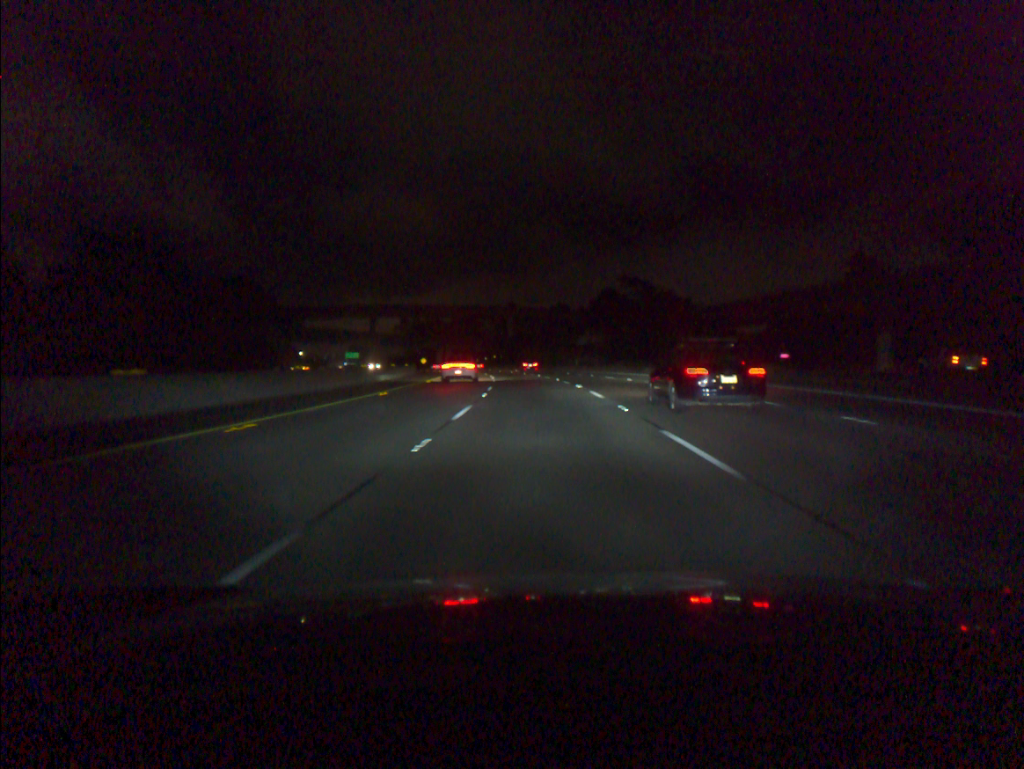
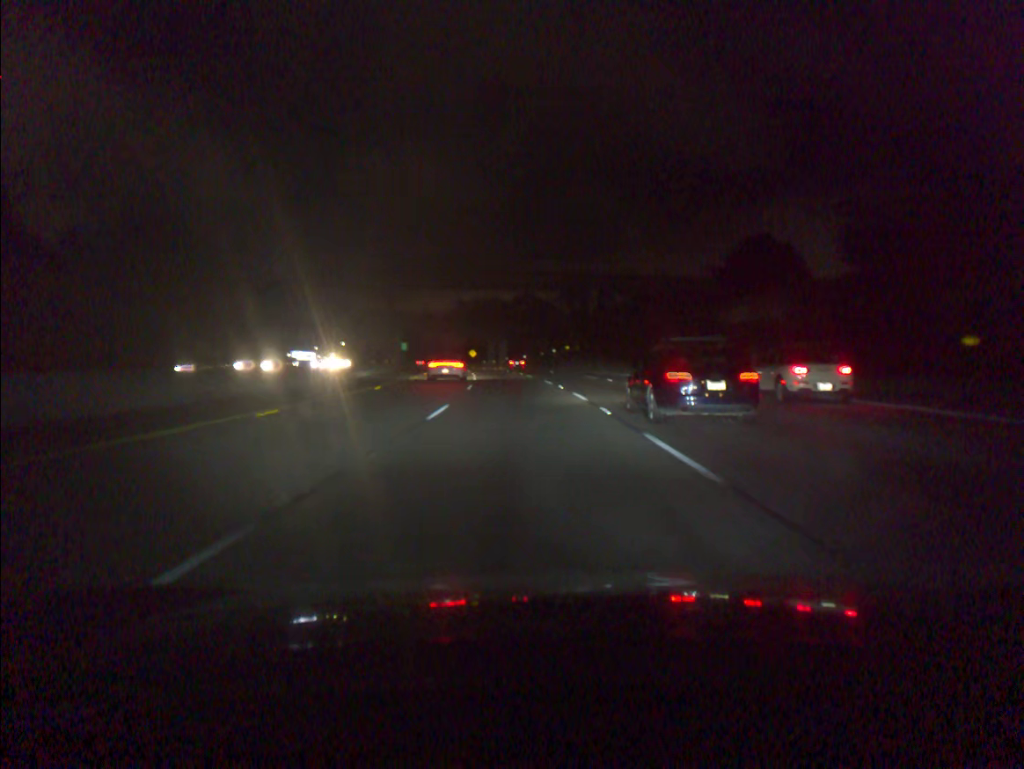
(-2.9, +72.9) m; -6°
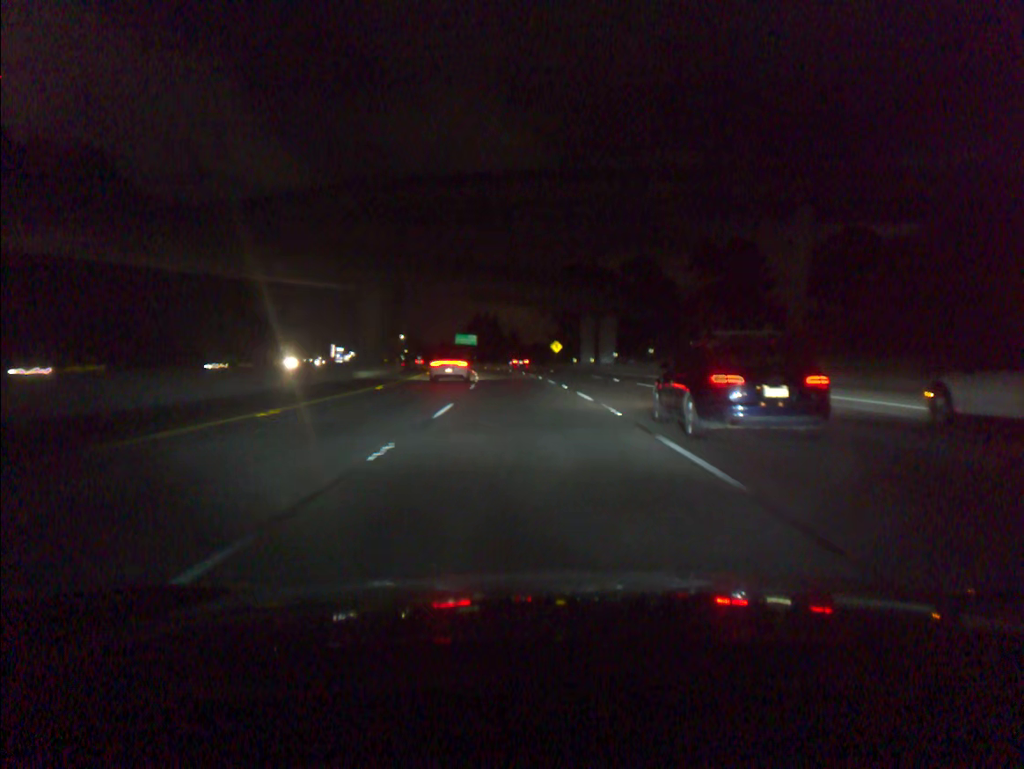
(-4.7, +73.3) m; -7°
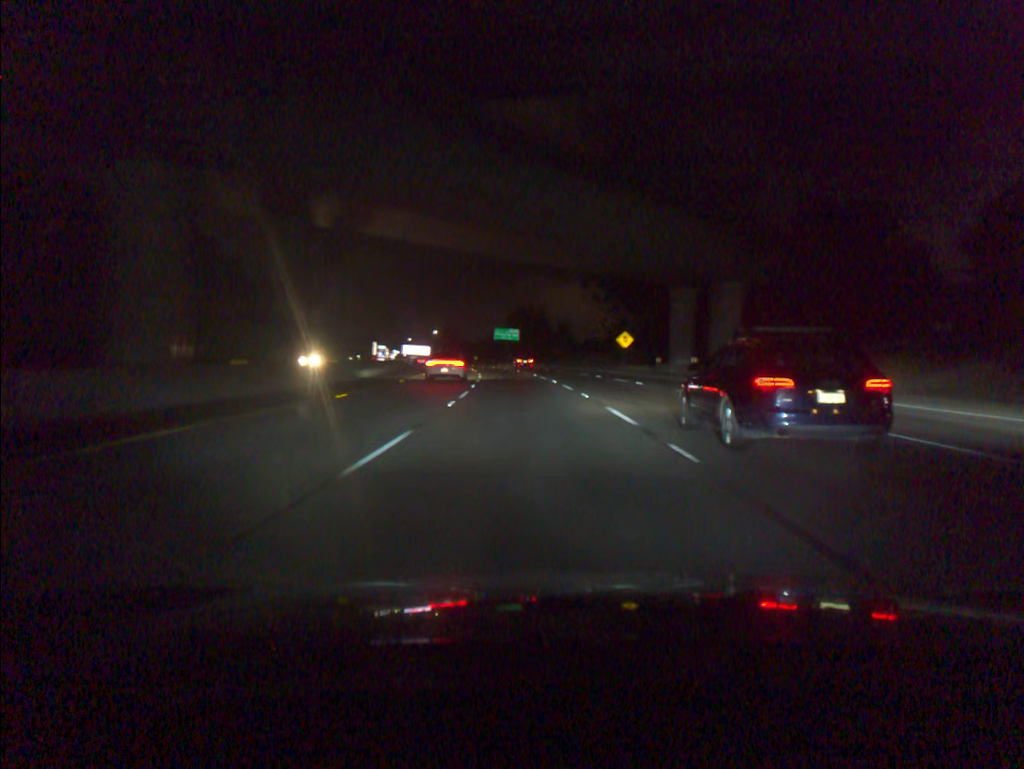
(-1.1, +36.9) m; -4°
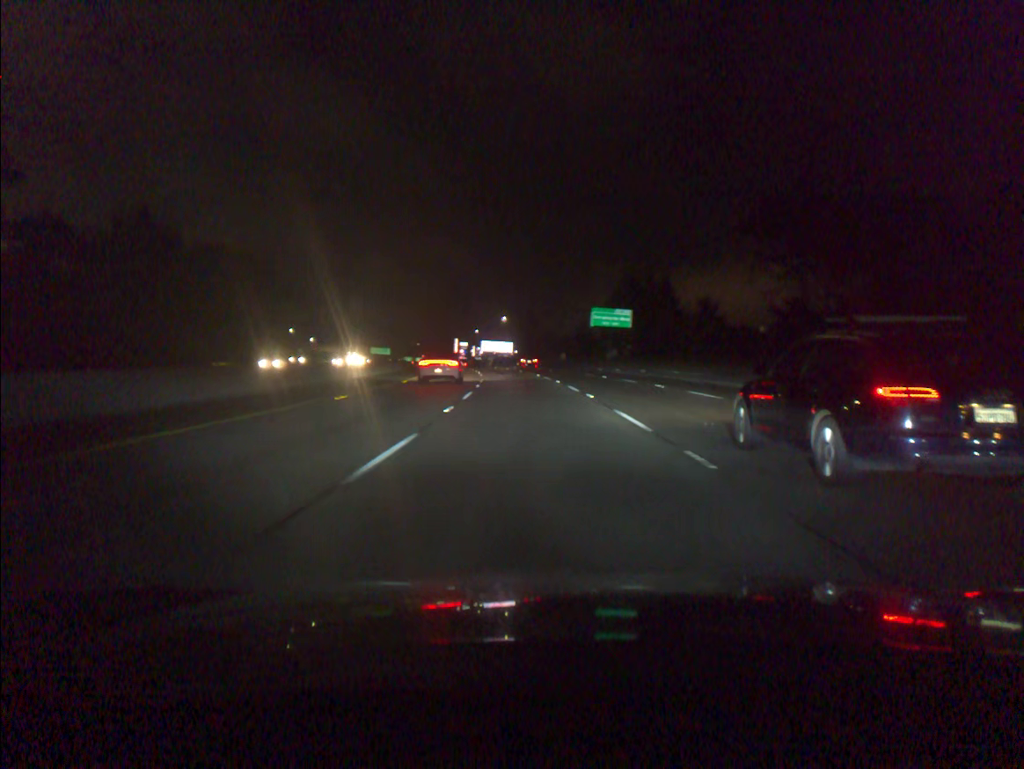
(-4.3, +73.5) m; -7°
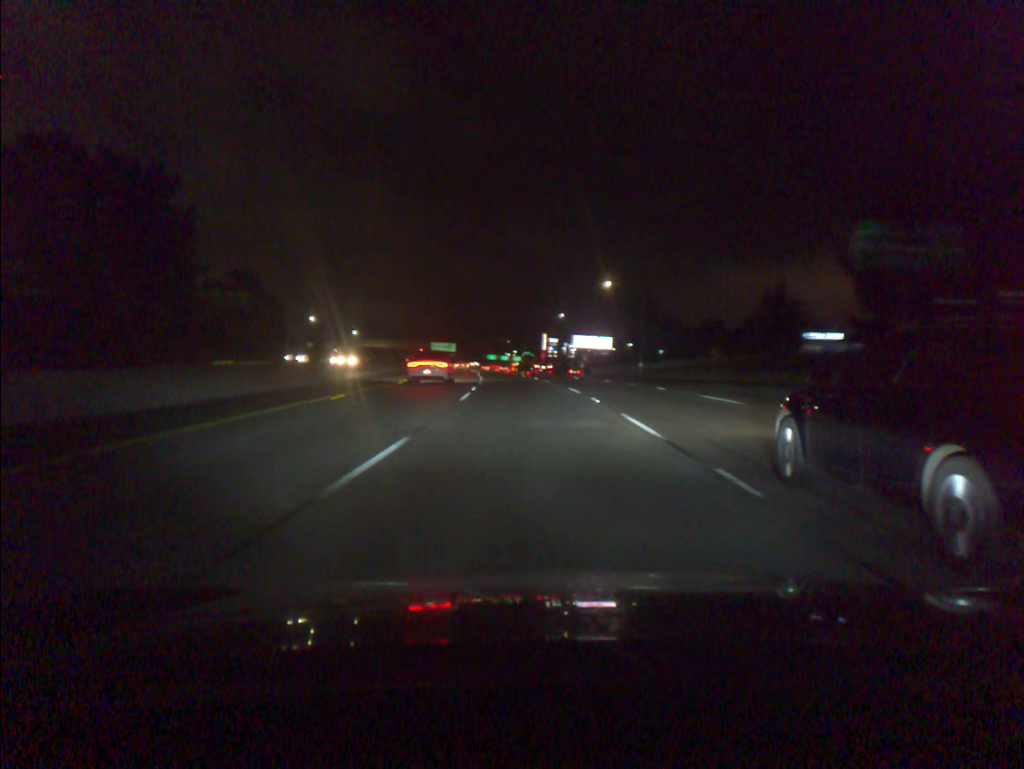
(-4.4, +73.6) m; -7°
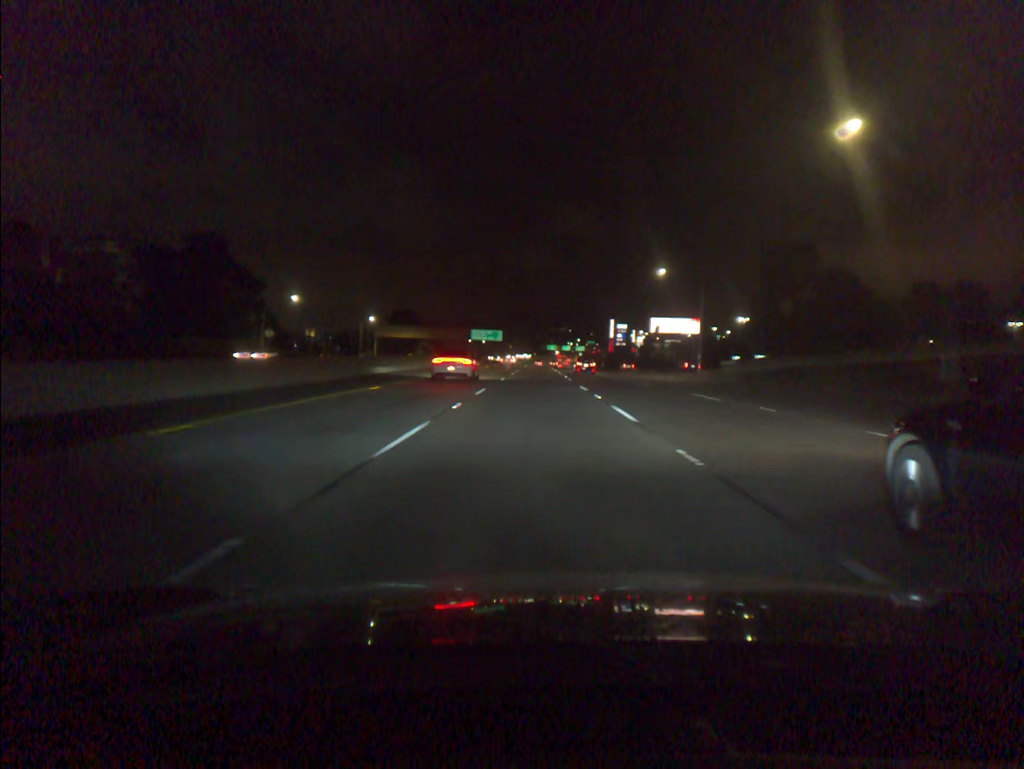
(-2.4, +55.3) m; -5°
